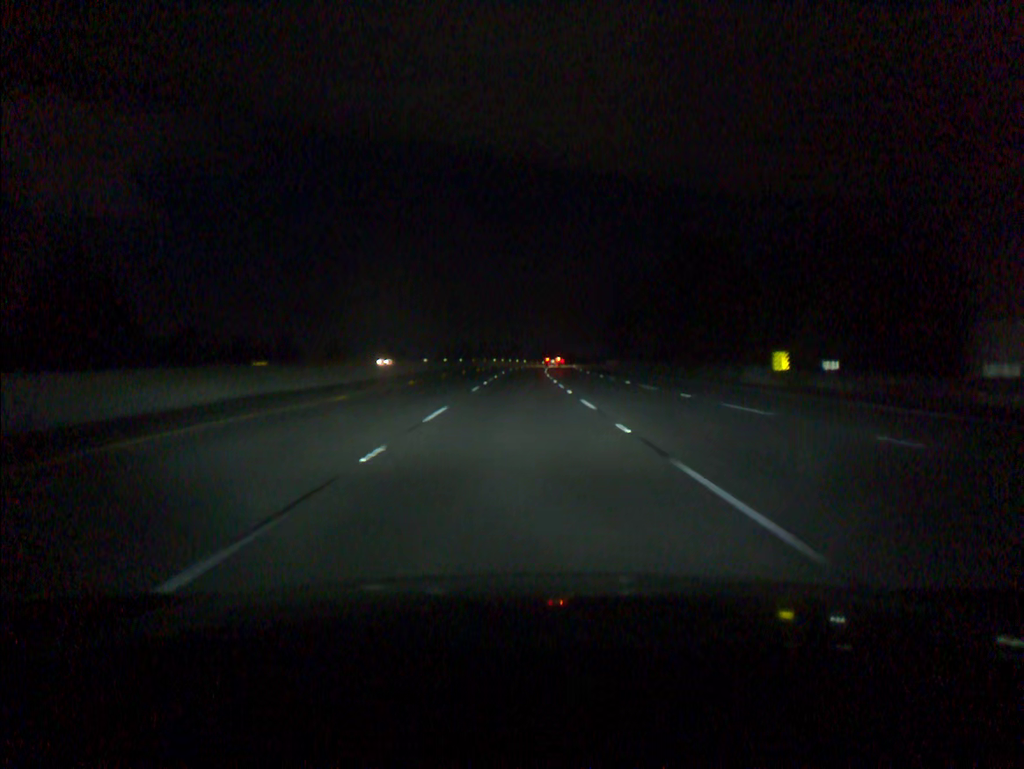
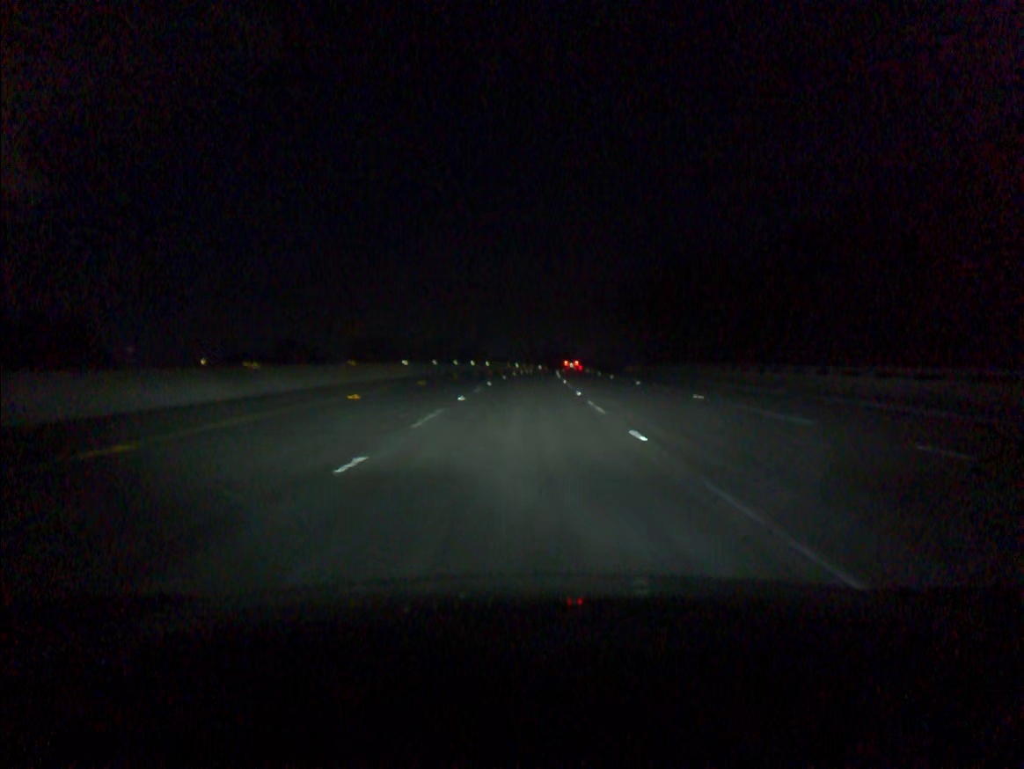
(+1.1, +87.3) m; +2°
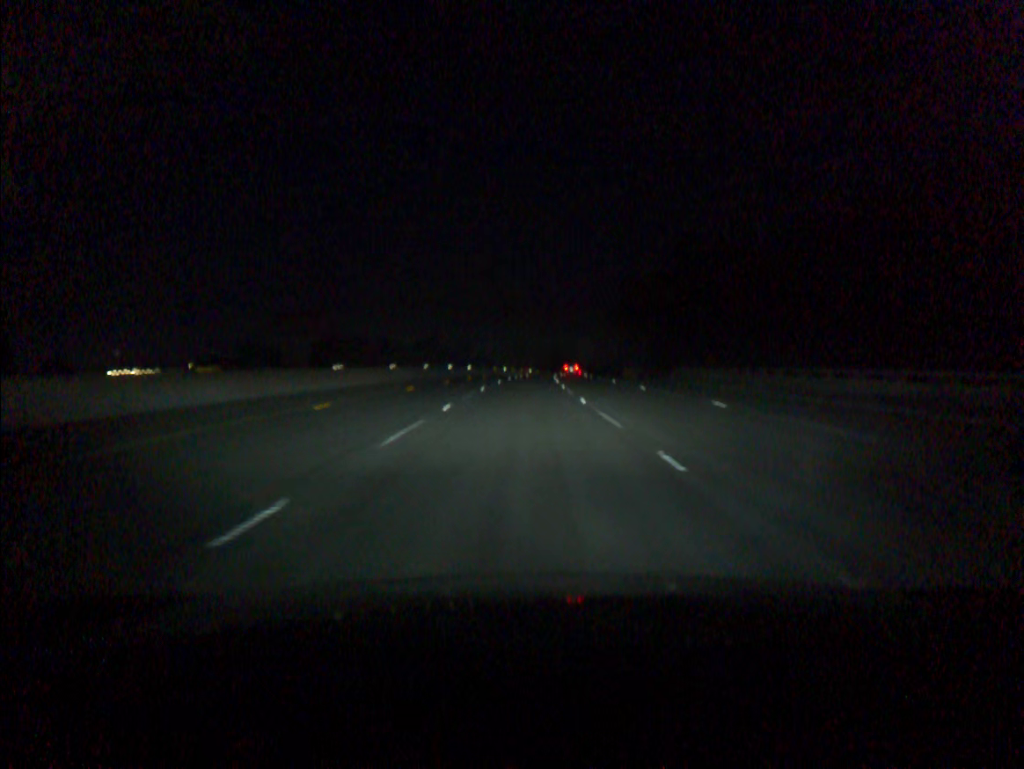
(+0.2, +17.8) m; +1°
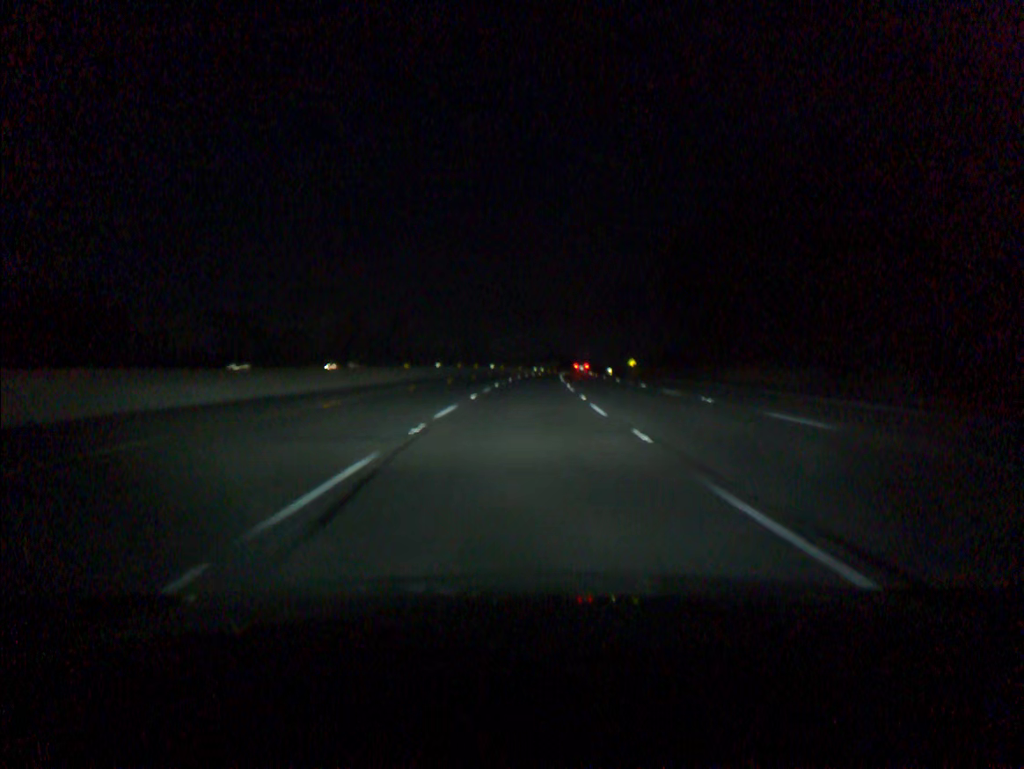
(+1.2, +71.7) m; +3°
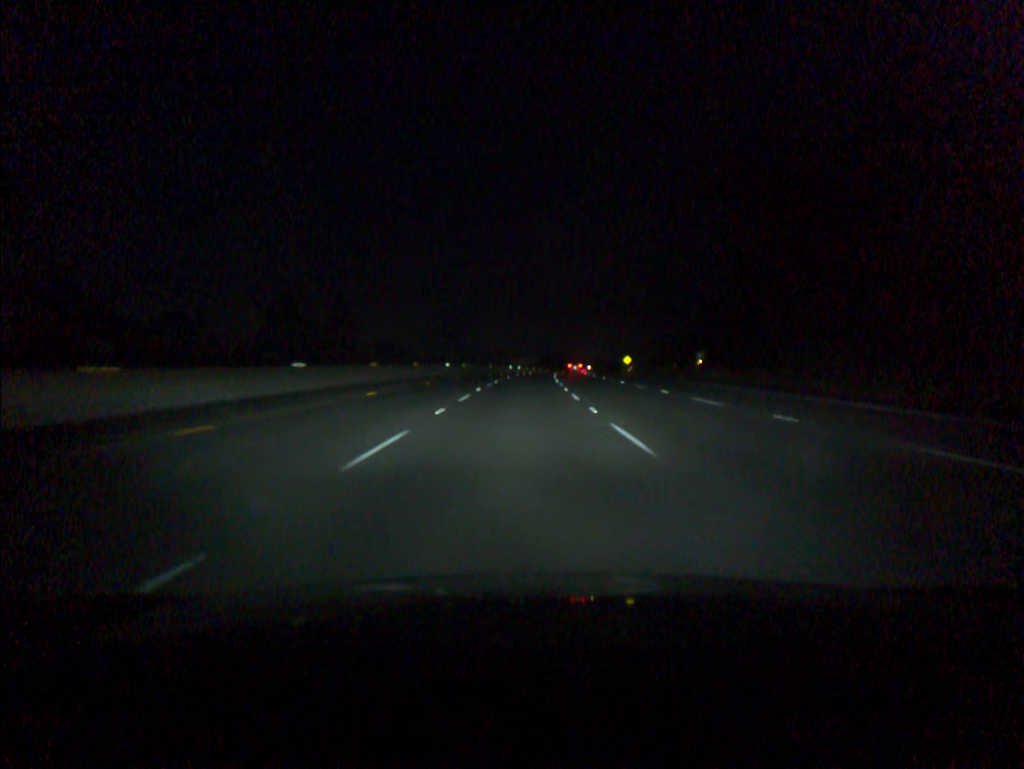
(+0.7, +36.2) m; +2°
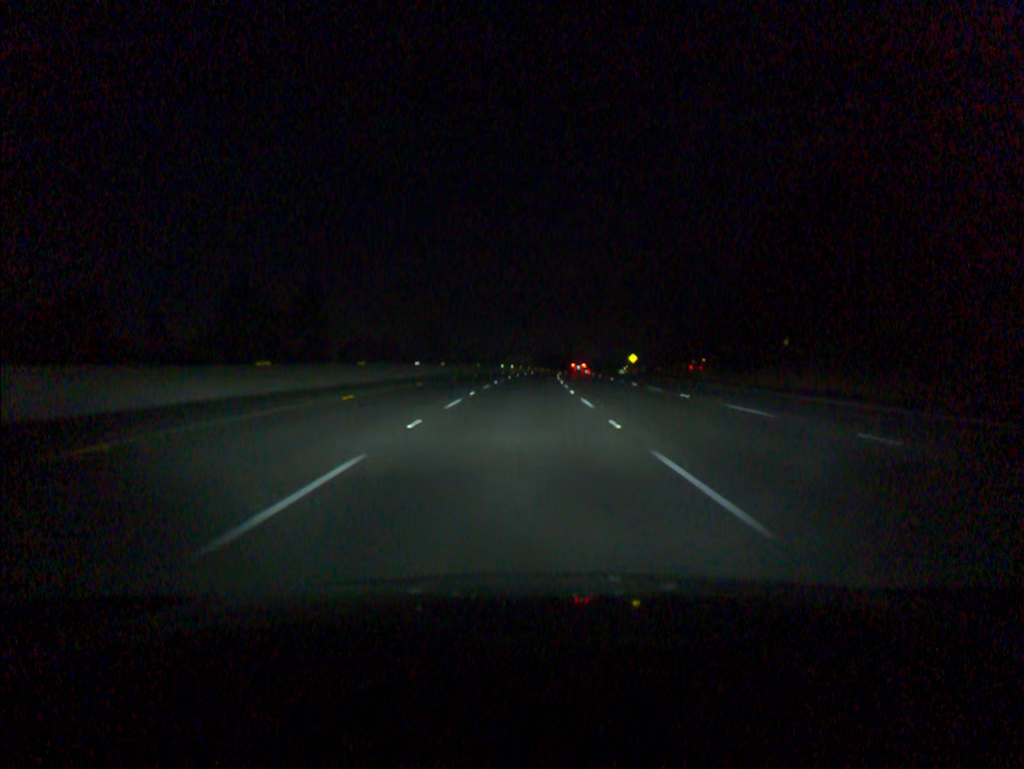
(+0.1, +18.2) m; 0°
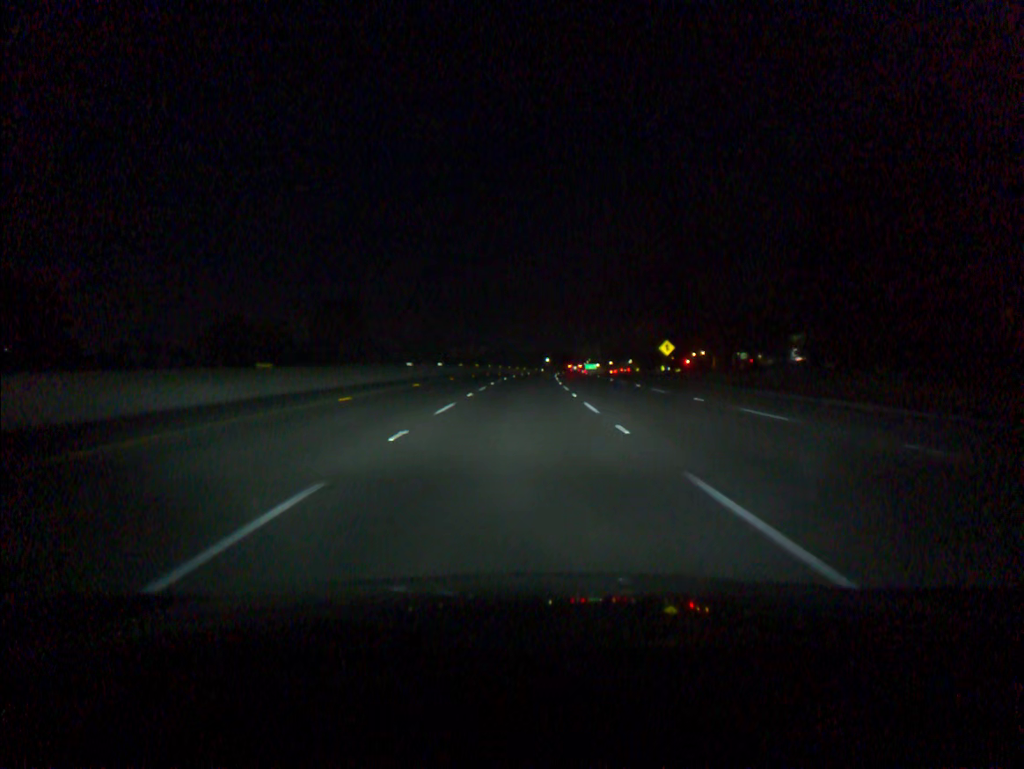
(+1.8, +73.1) m; +3°
